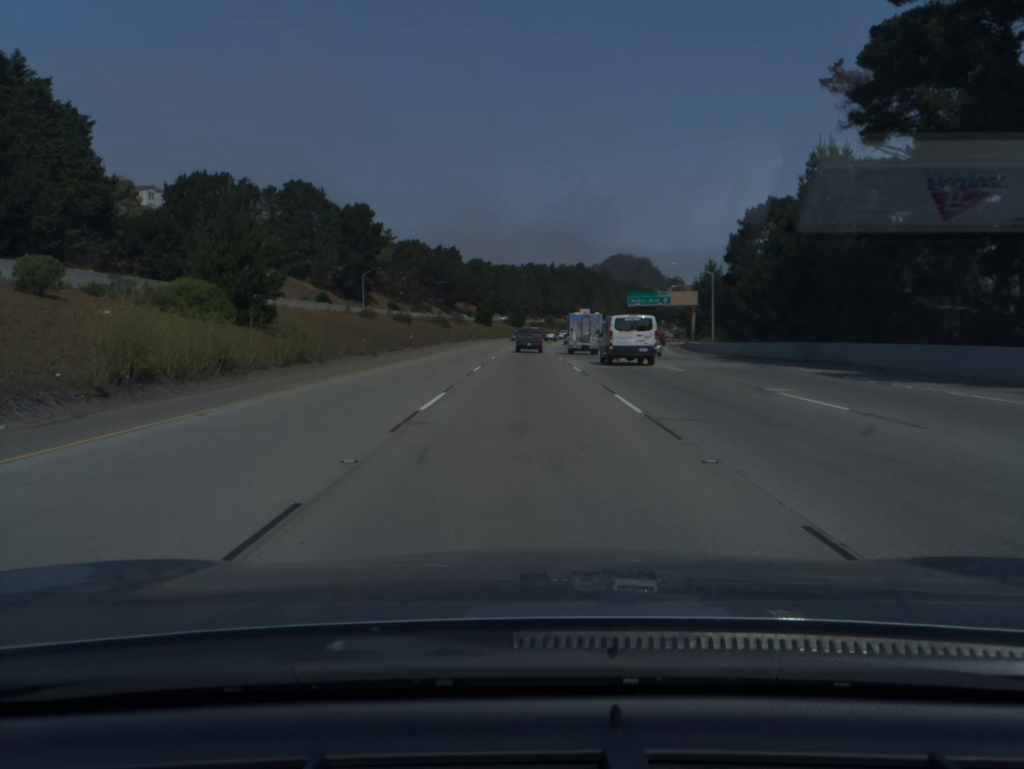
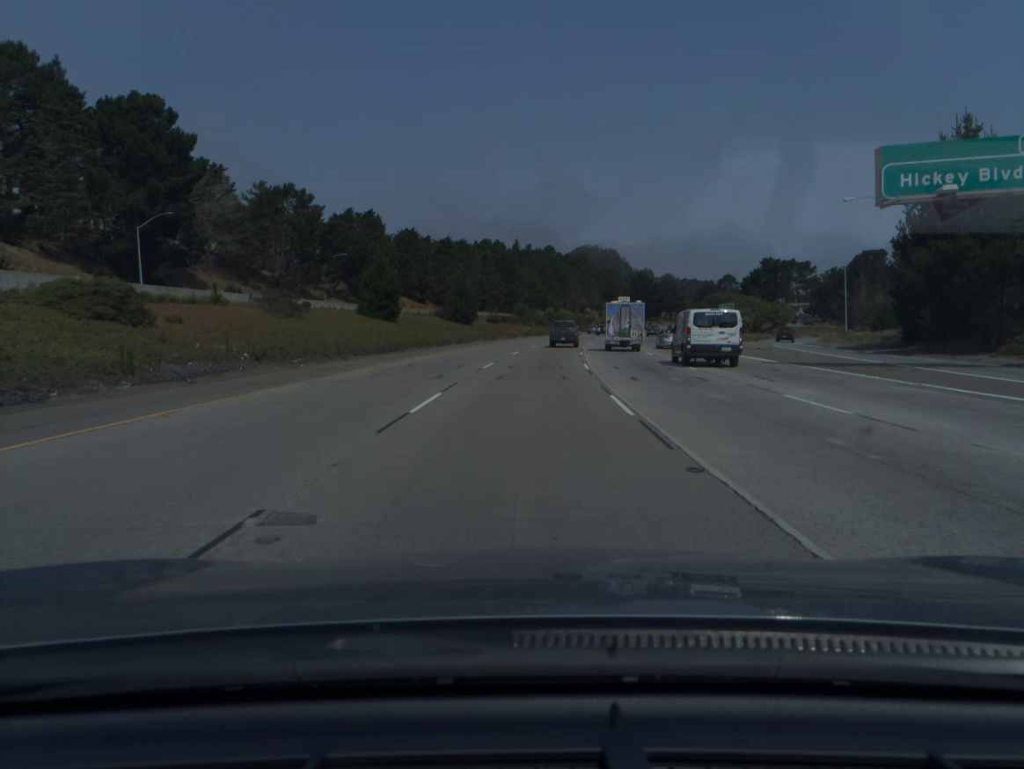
(+1.0, +88.2) m; +3°
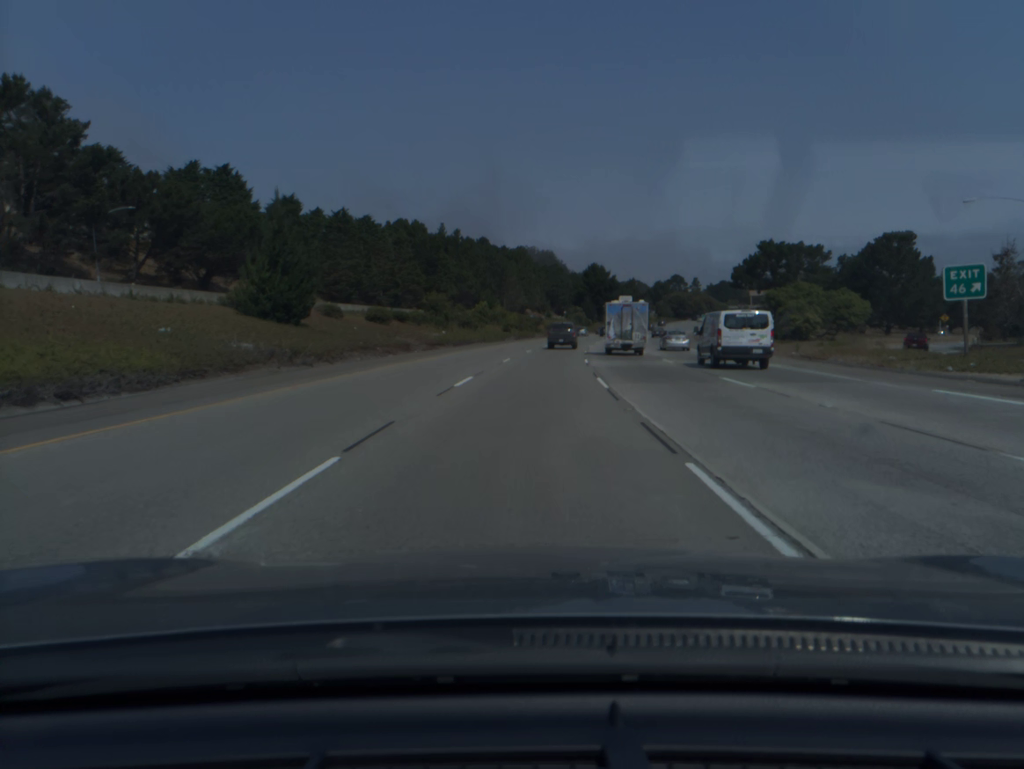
(+2.1, +52.1) m; +5°
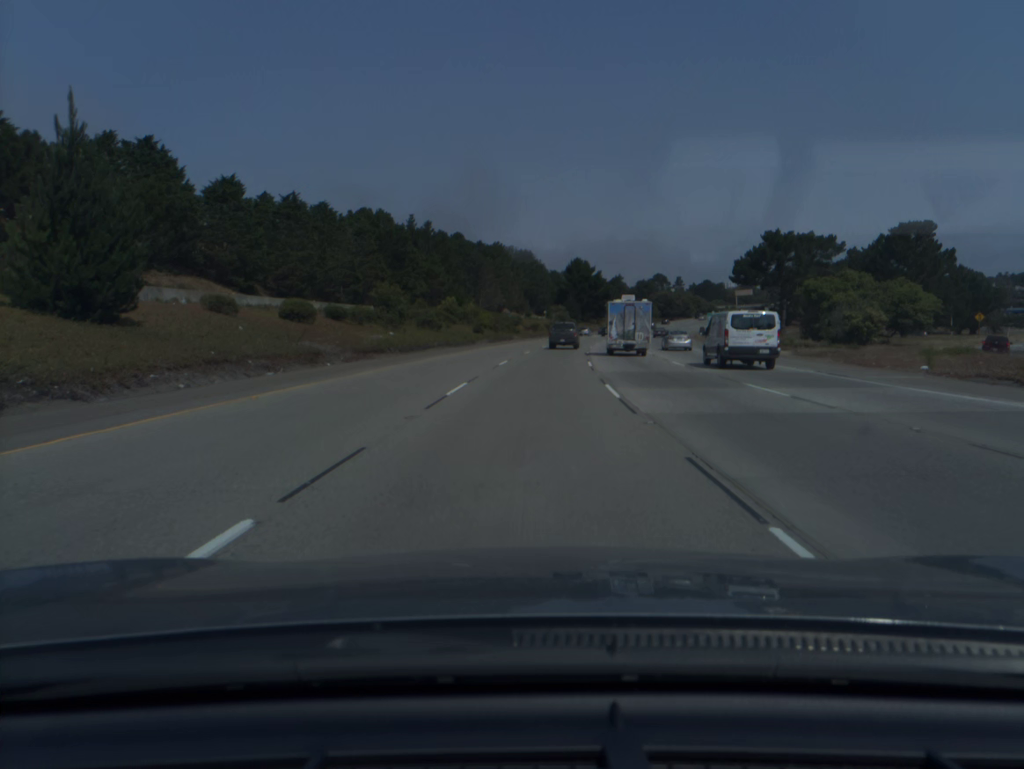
(+0.2, +17.2) m; +2°
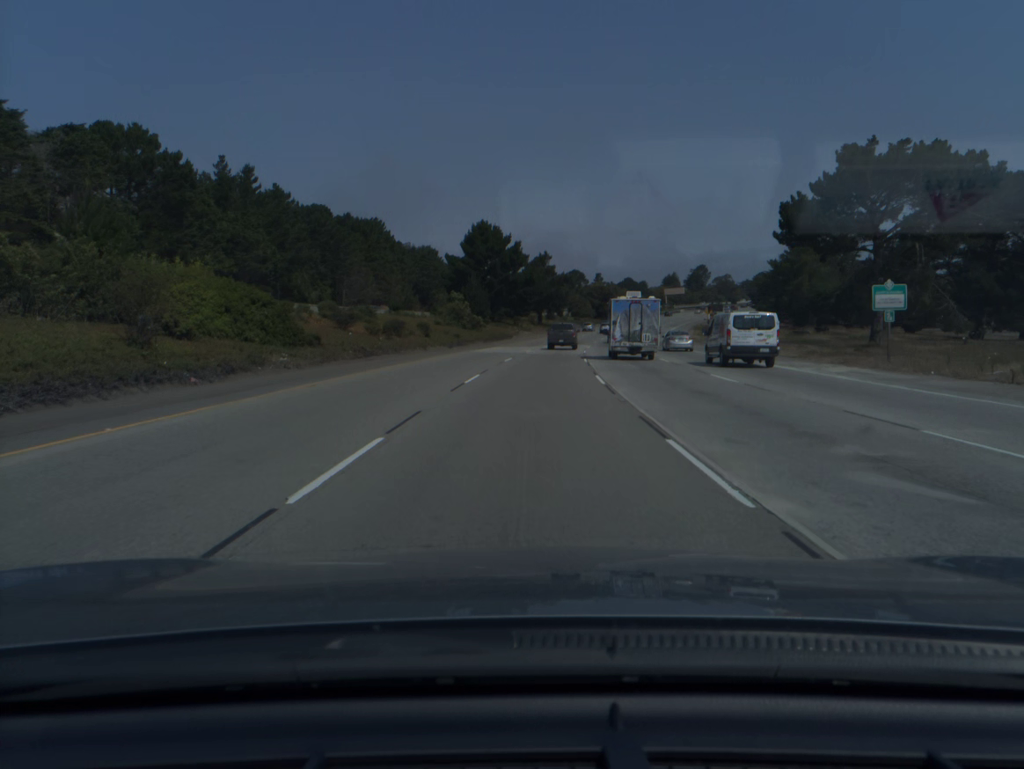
(+4.1, +68.3) m; +7°
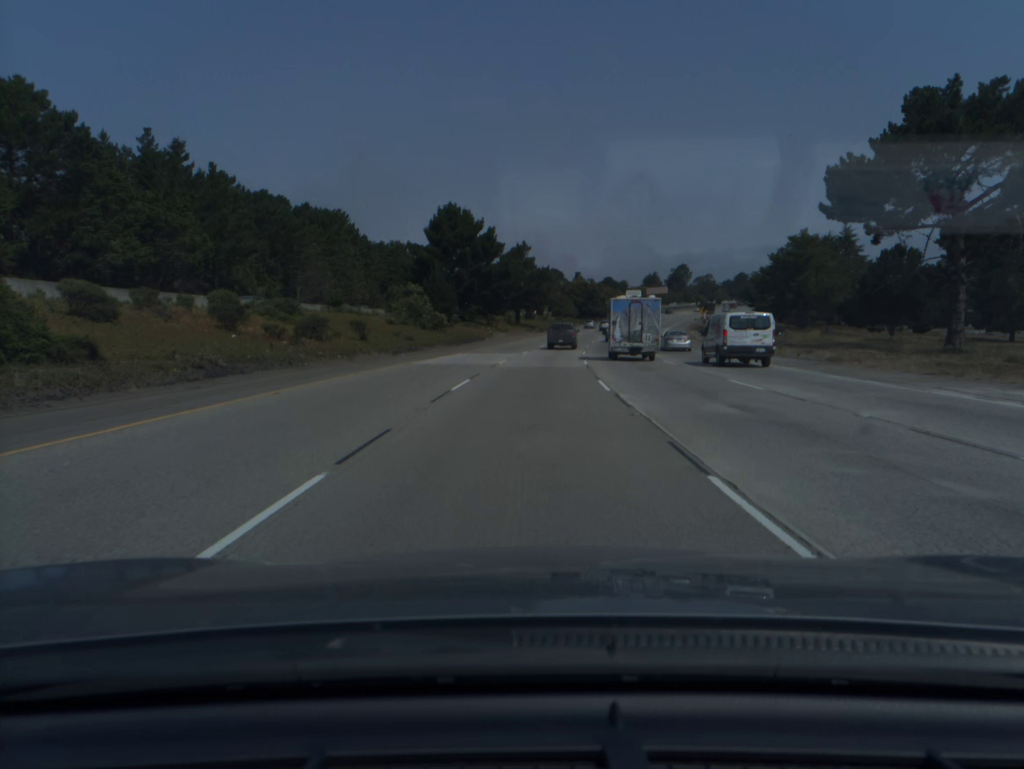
(+0.2, +17.2) m; +2°
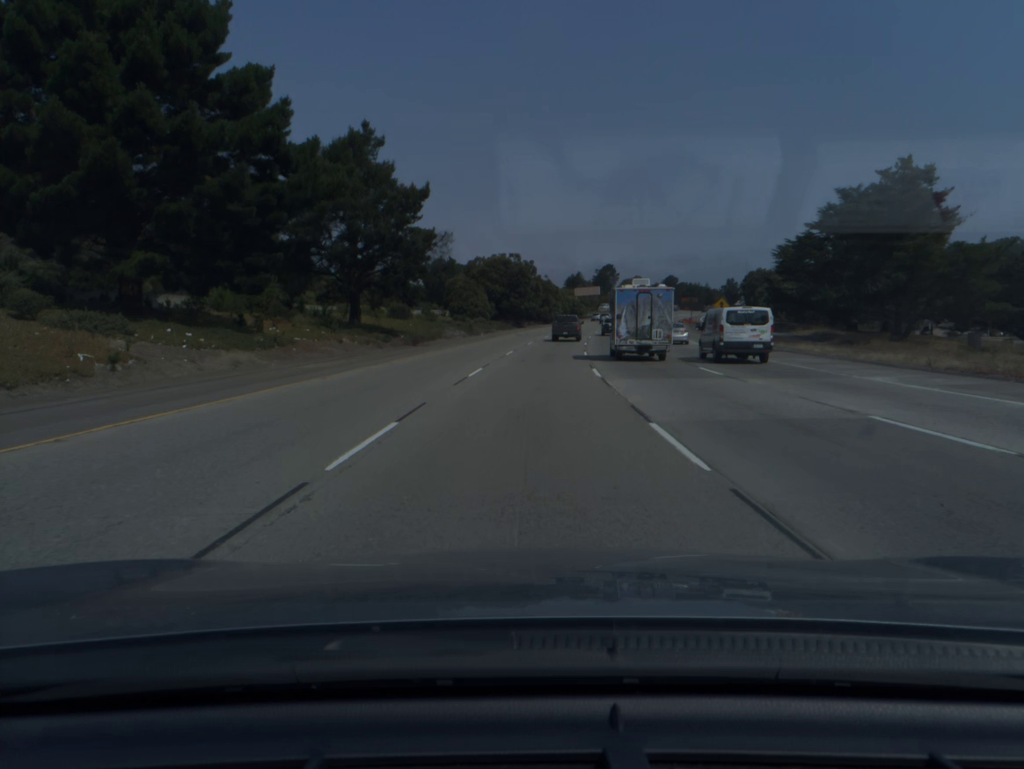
(+3.7, +68.9) m; +6°
